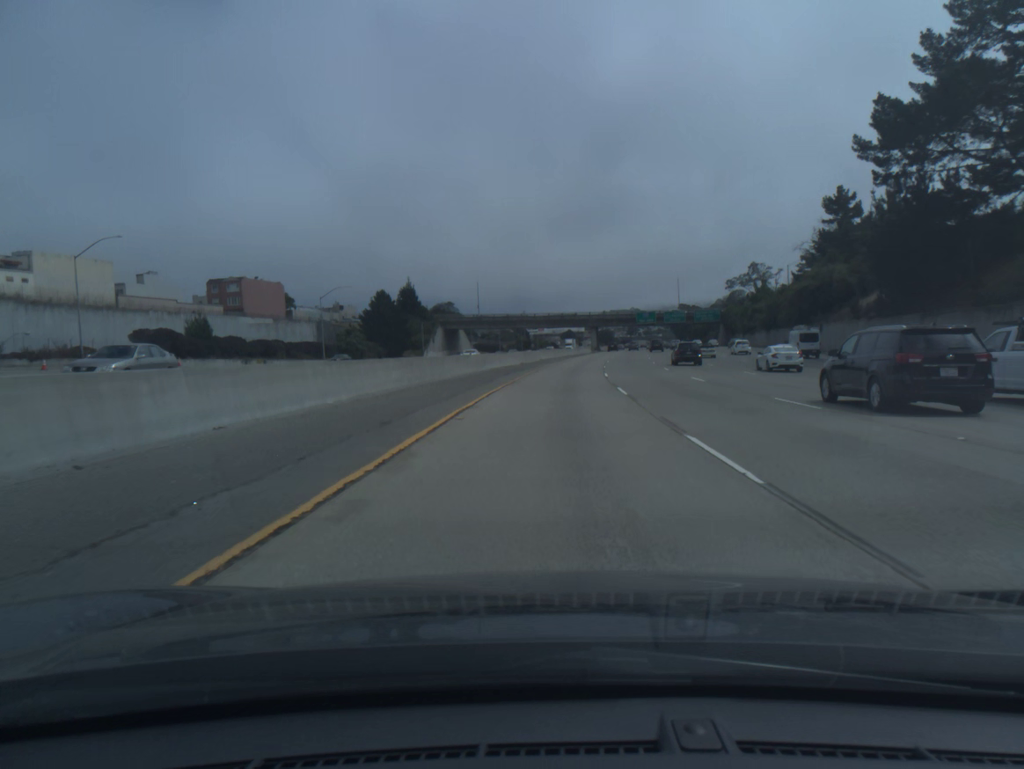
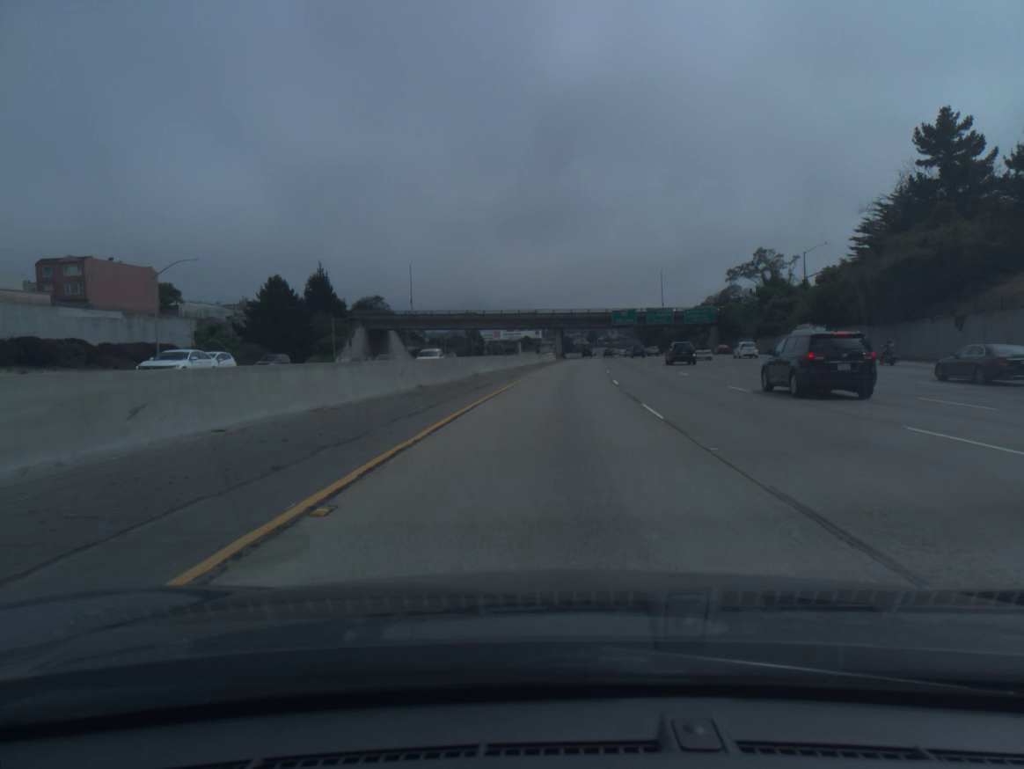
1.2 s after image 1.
(+1.1, +37.1) m; +3°
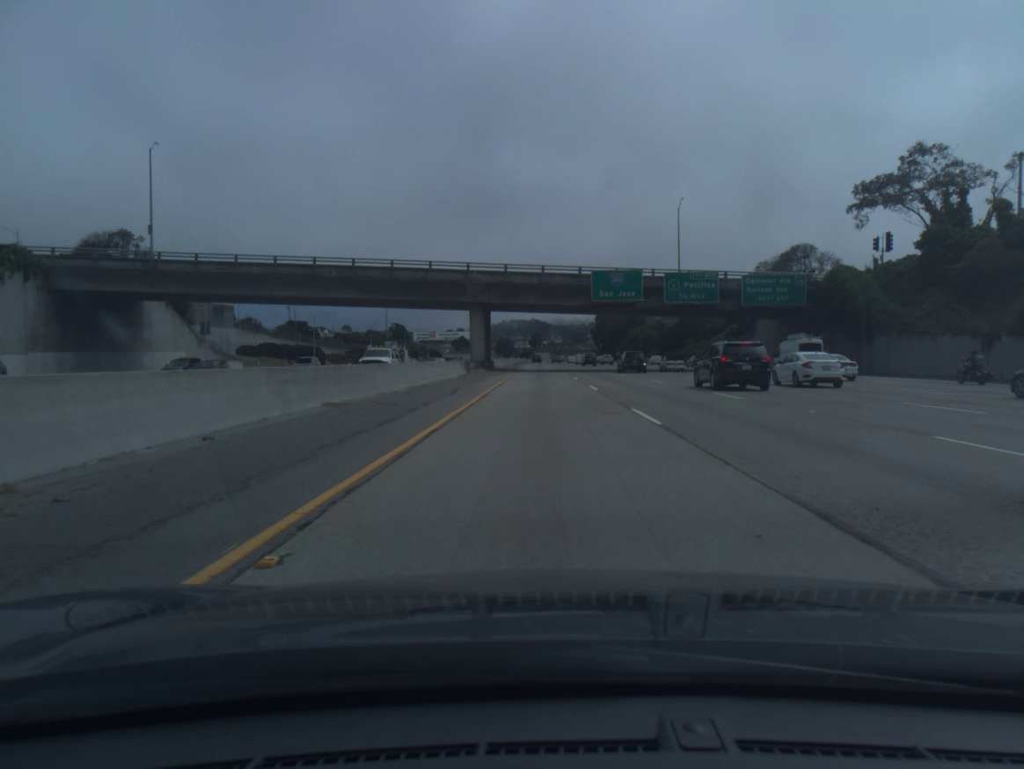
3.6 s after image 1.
(+3.6, +74.1) m; +4°
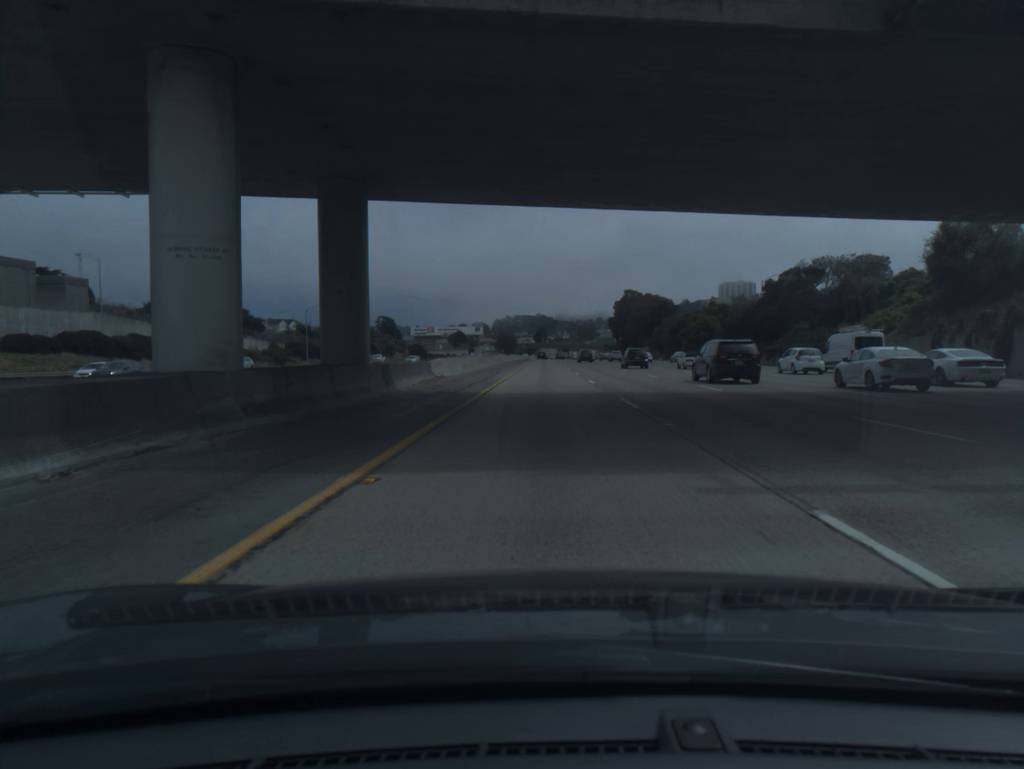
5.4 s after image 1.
(-0.2, +55.8) m; 0°
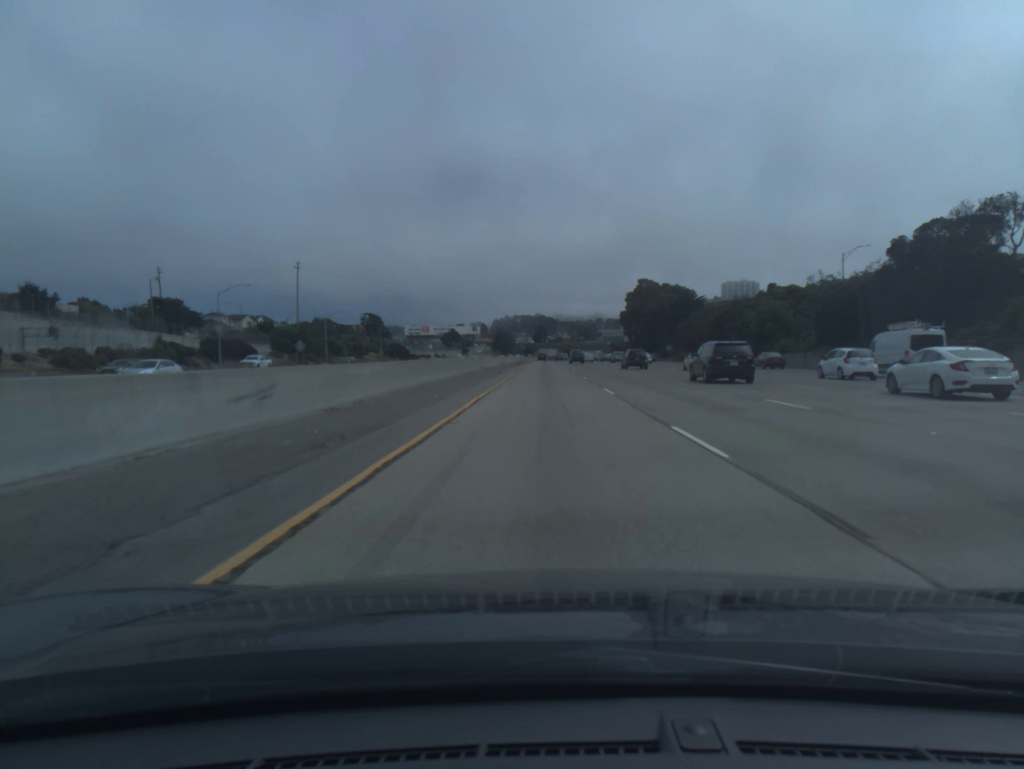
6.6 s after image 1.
(0.0, +37.2) m; 0°
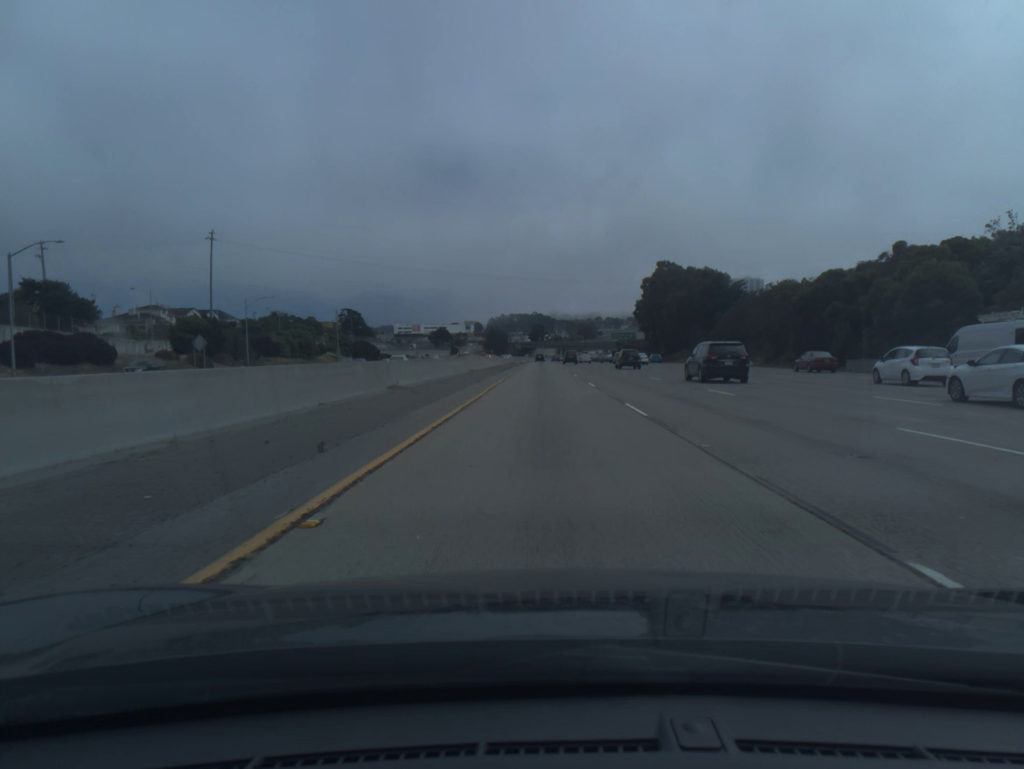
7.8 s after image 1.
(+0.1, +37.3) m; 0°
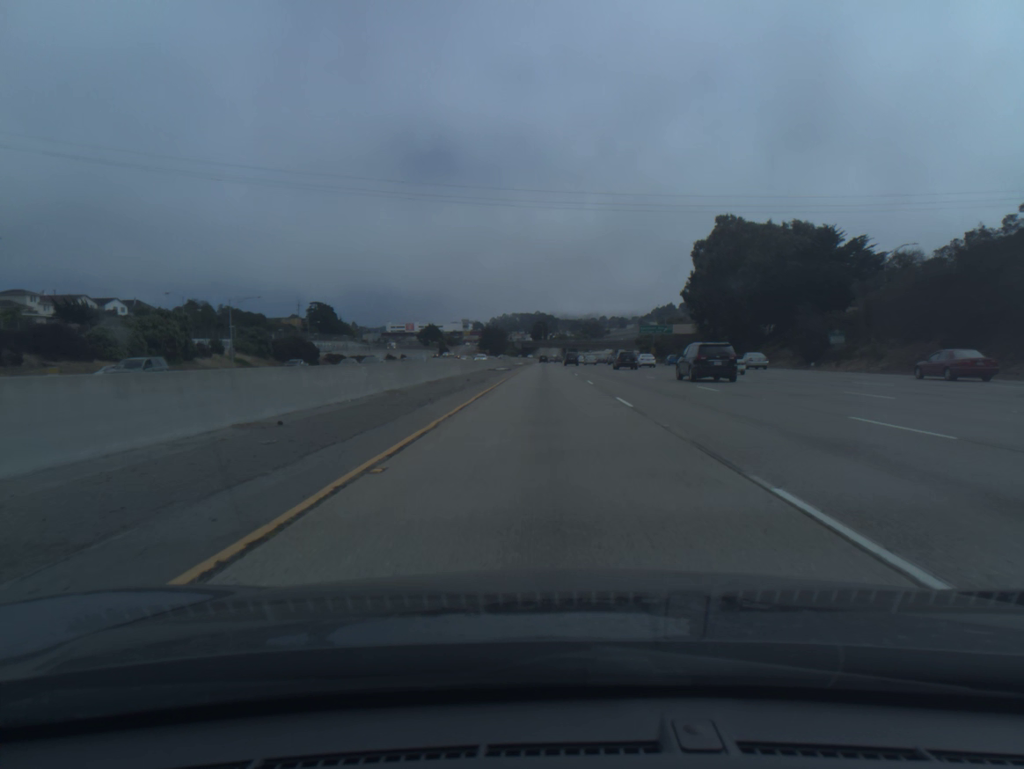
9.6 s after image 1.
(-0.1, +56.0) m; 0°
